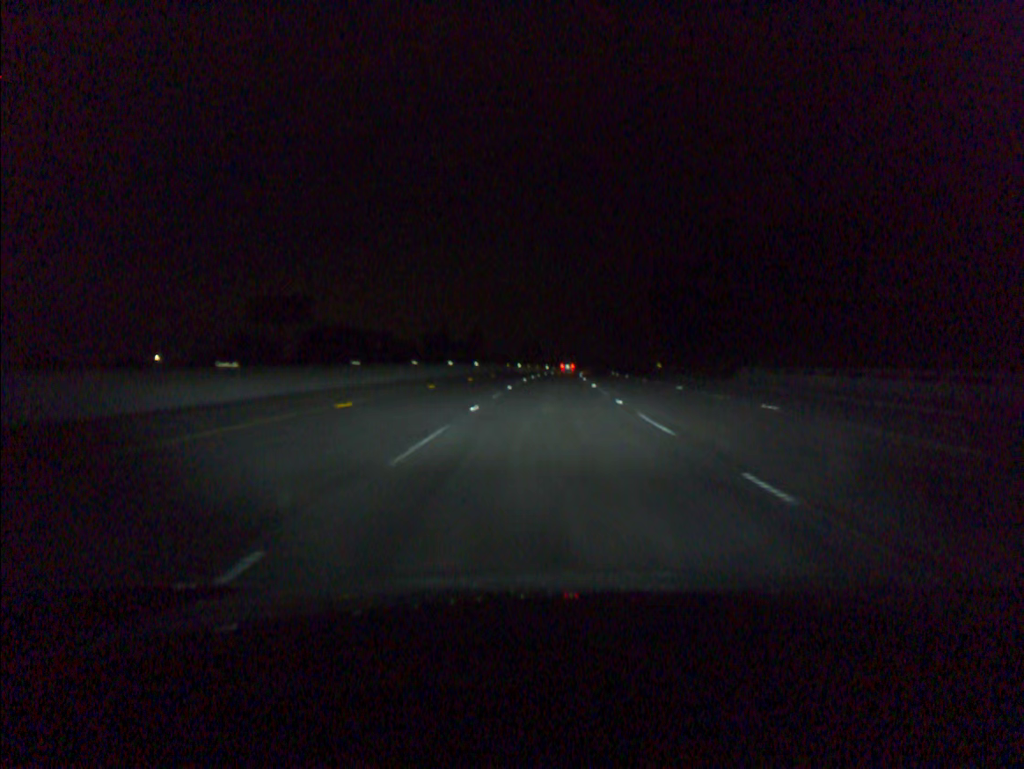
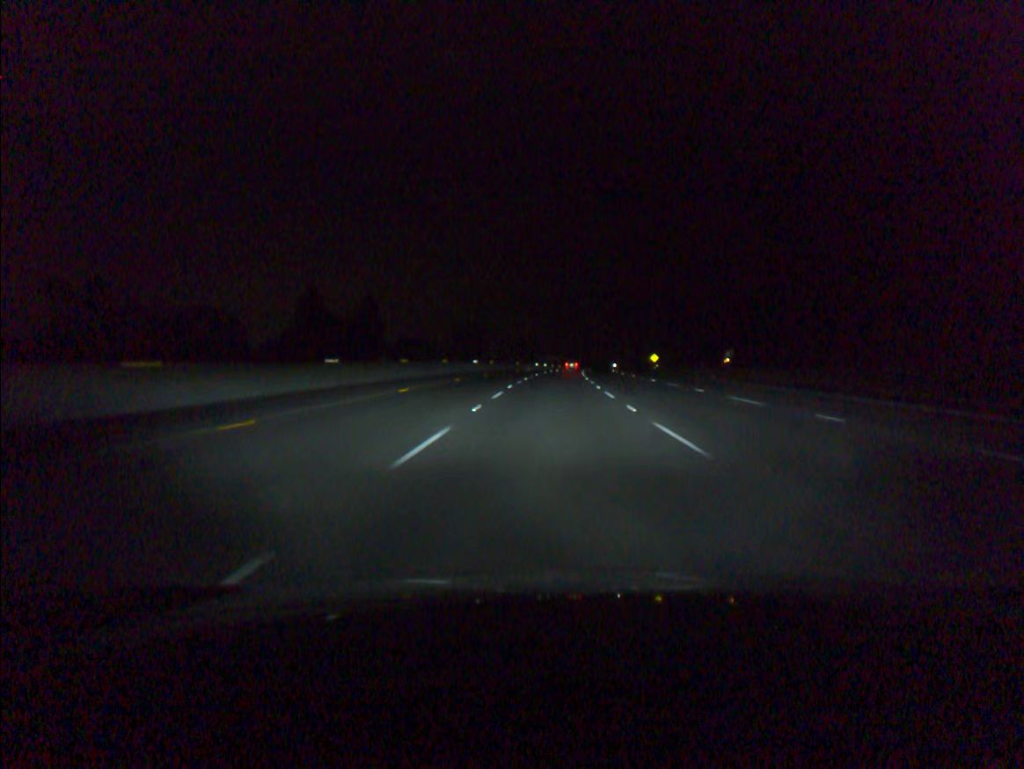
(+2.7, +91.7) m; +4°
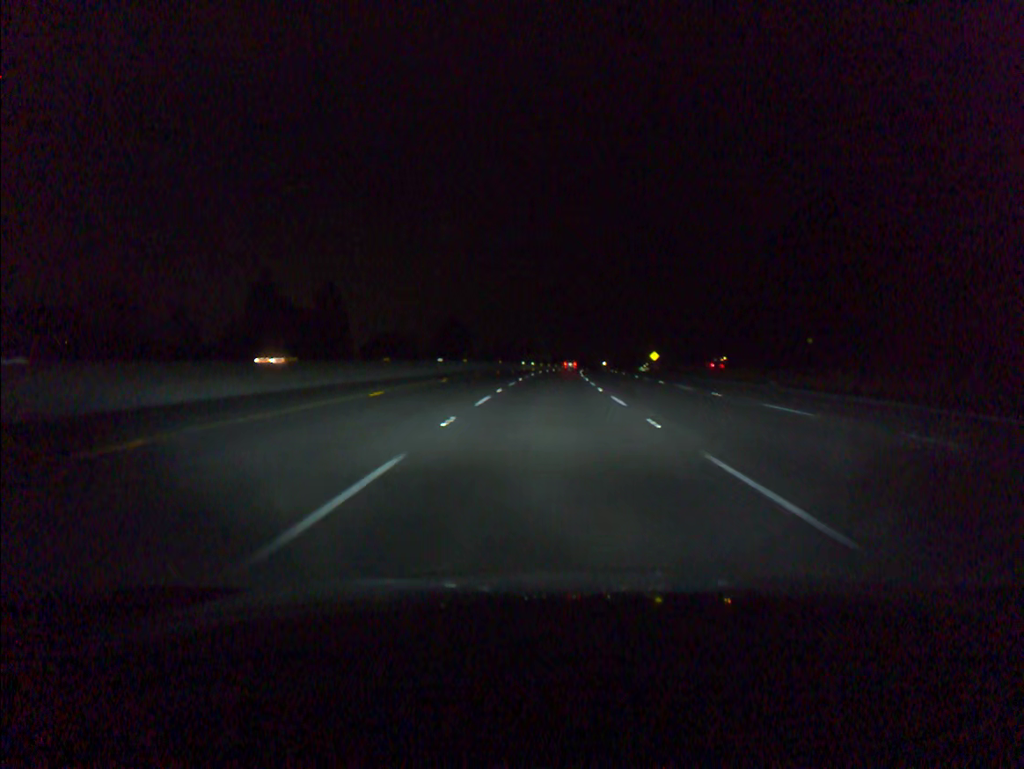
(+0.1, +18.4) m; +1°
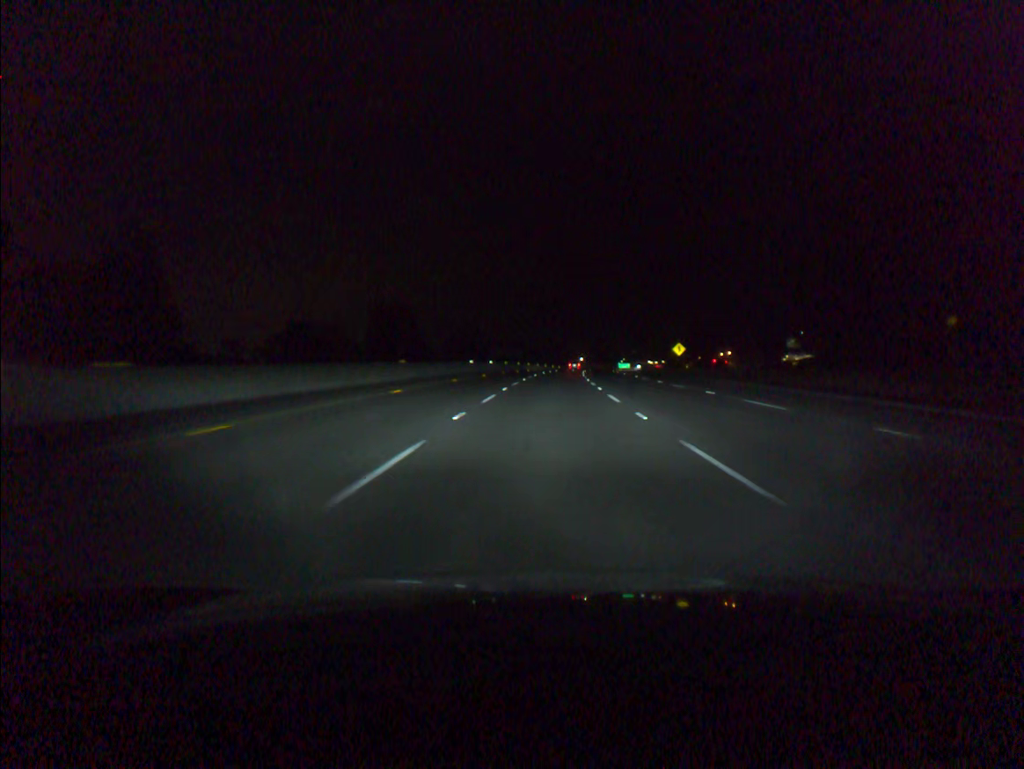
(+1.0, +55.4) m; +2°
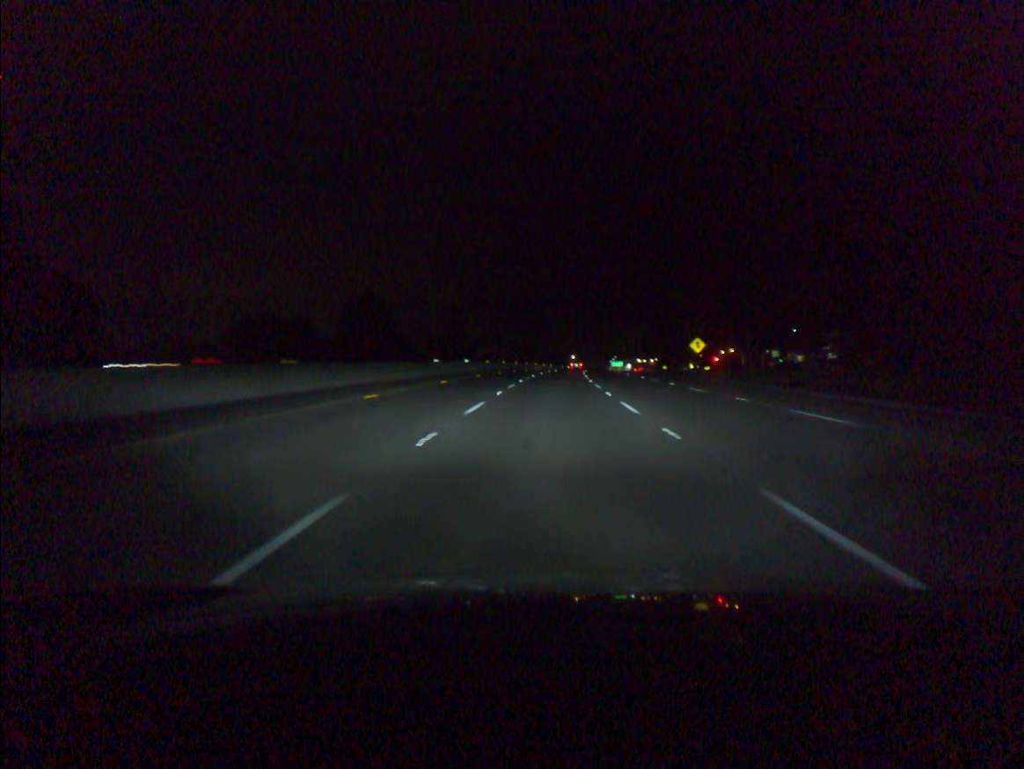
(+0.1, +18.5) m; +1°
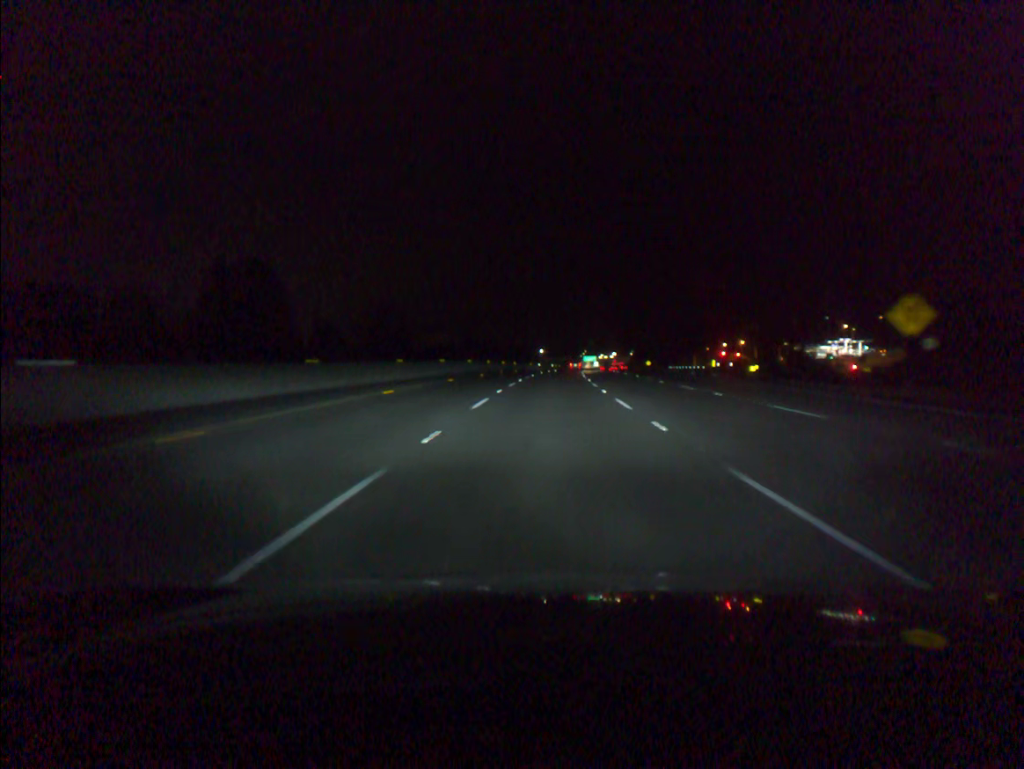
(+1.2, +55.5) m; +2°
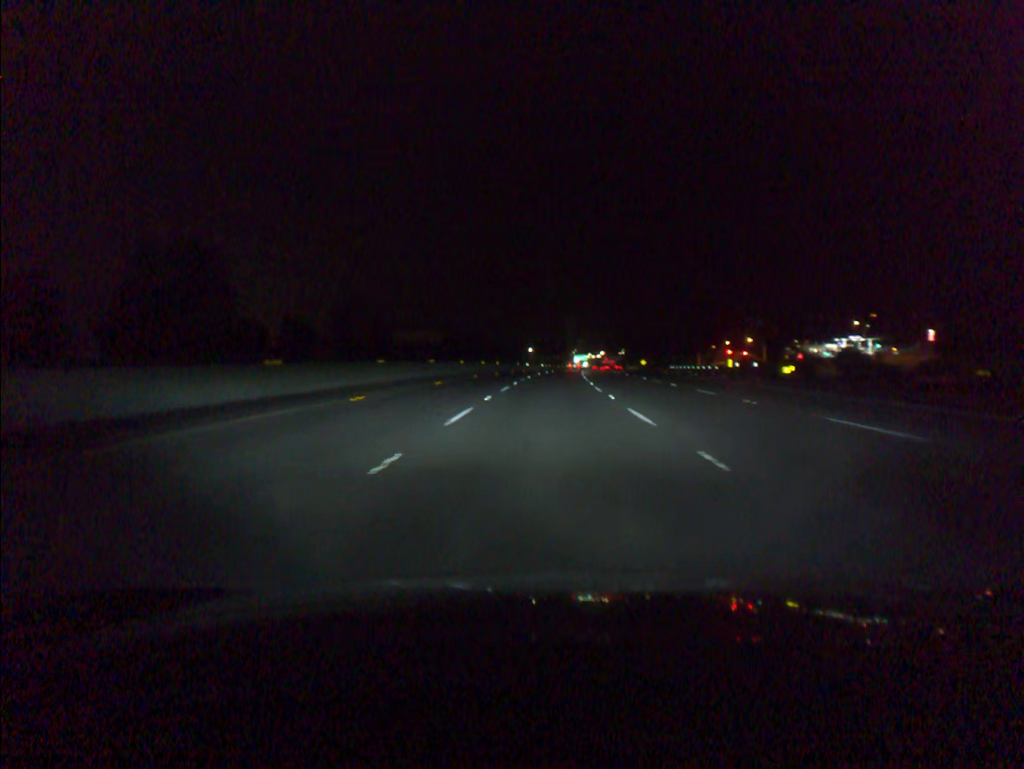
(+0.1, +18.5) m; +1°
